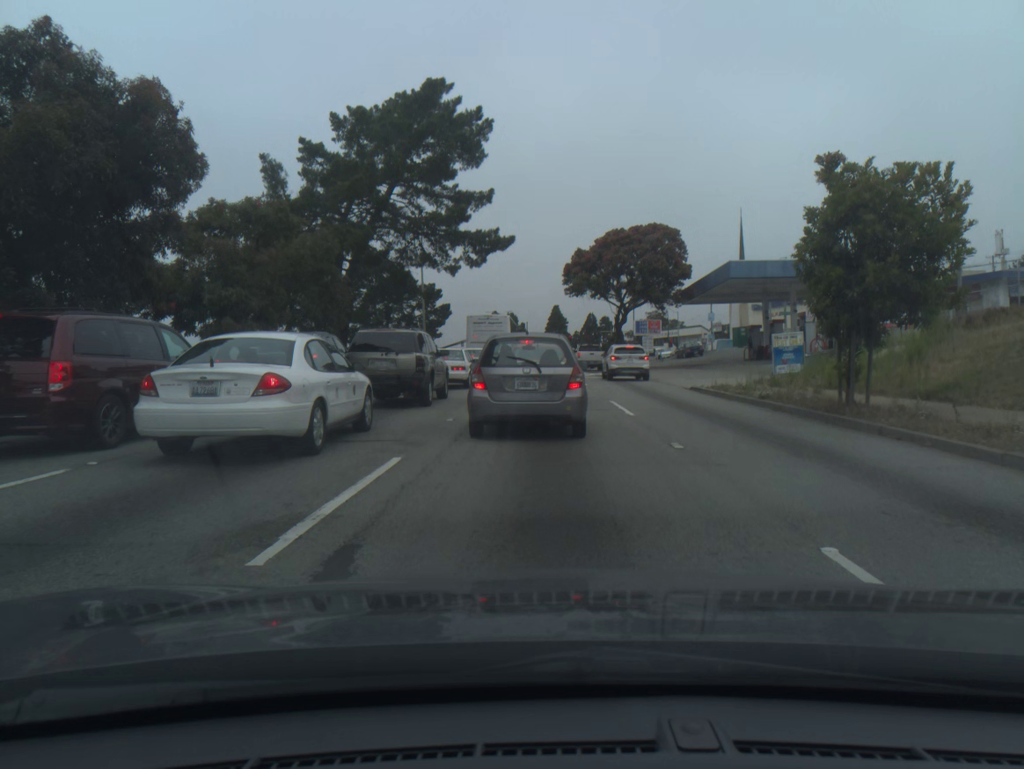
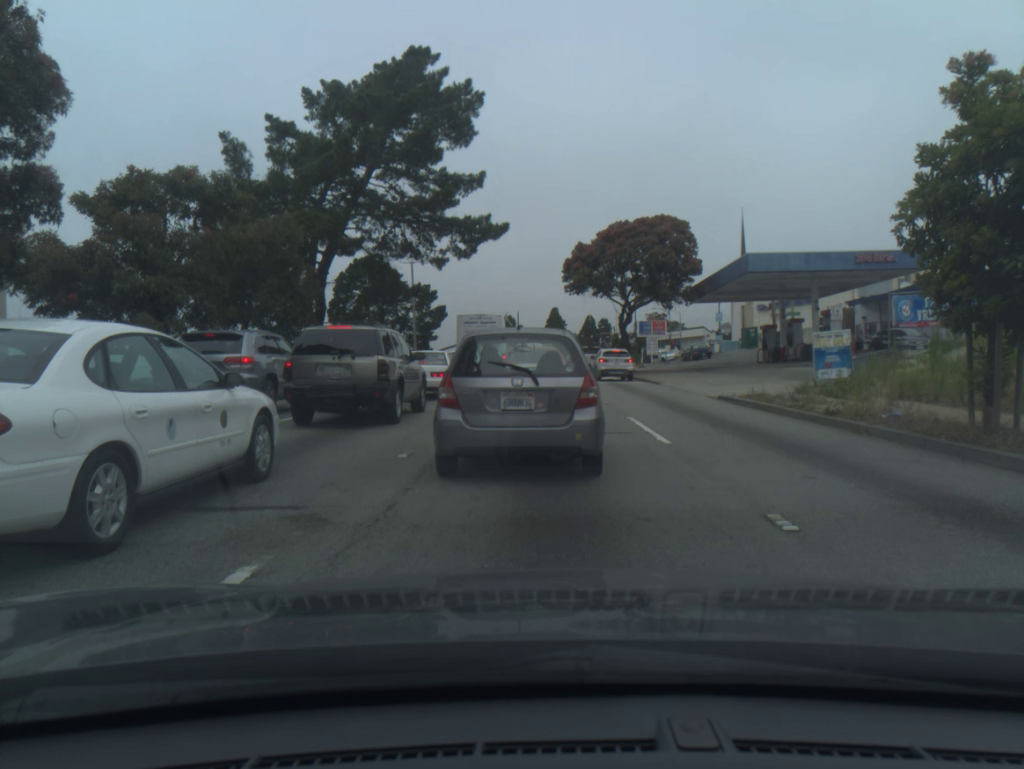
(0.0, +4.5) m; 0°
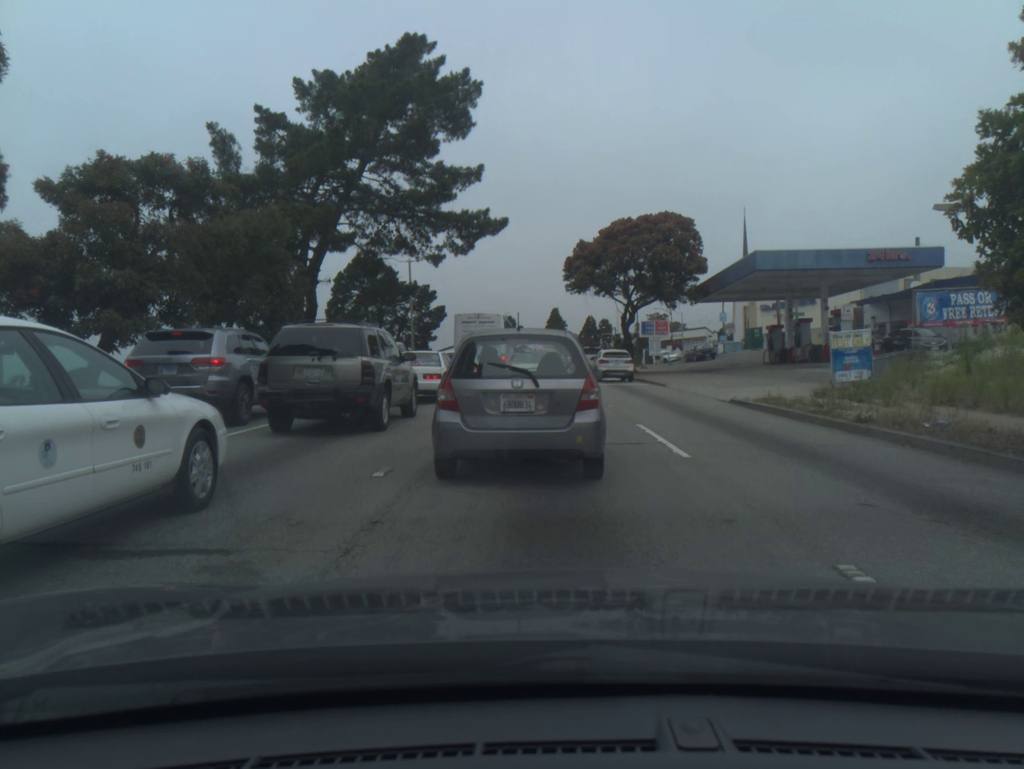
(0.0, +1.4) m; 0°
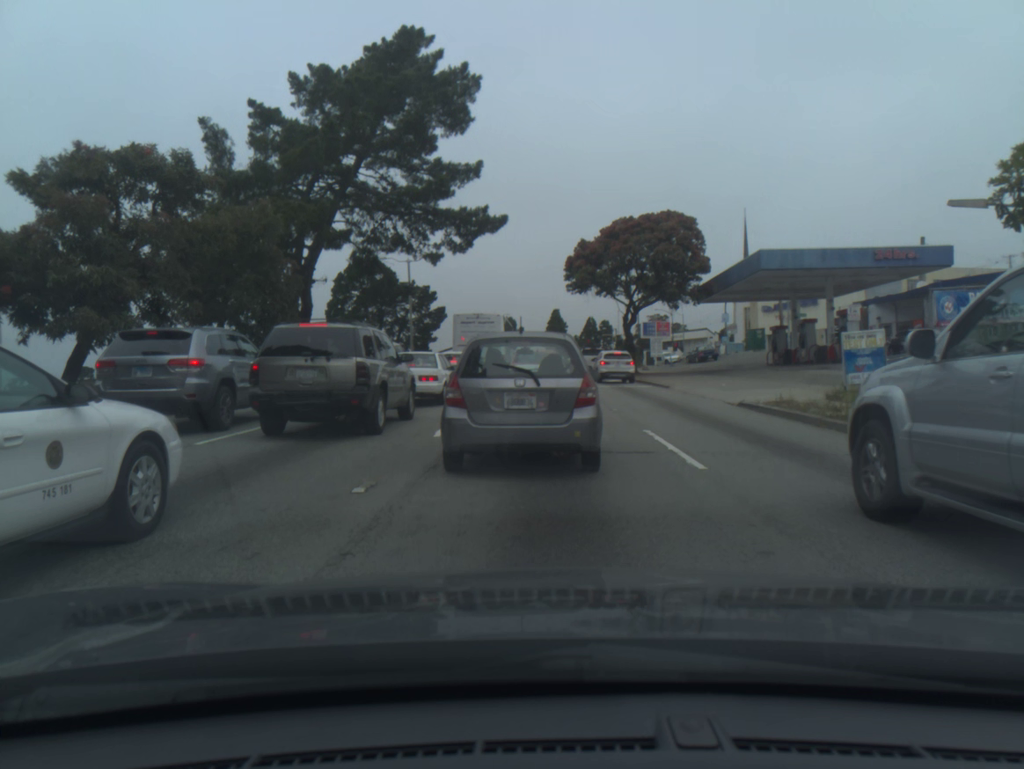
(0.0, +0.9) m; 0°
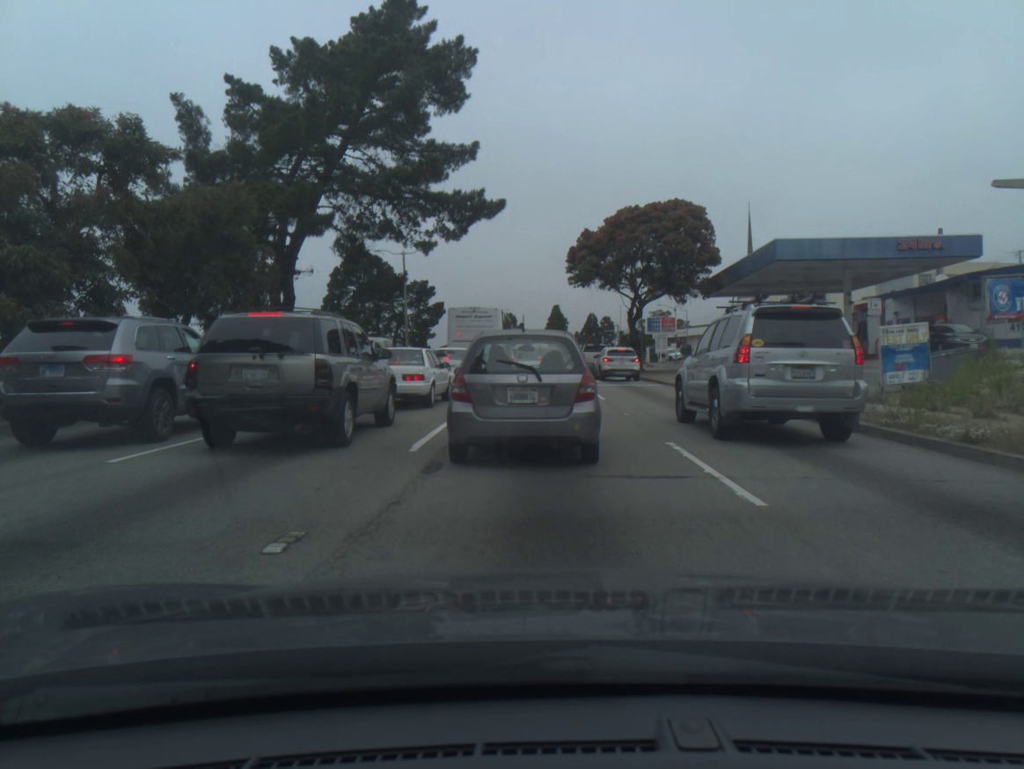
(0.0, +2.2) m; 0°
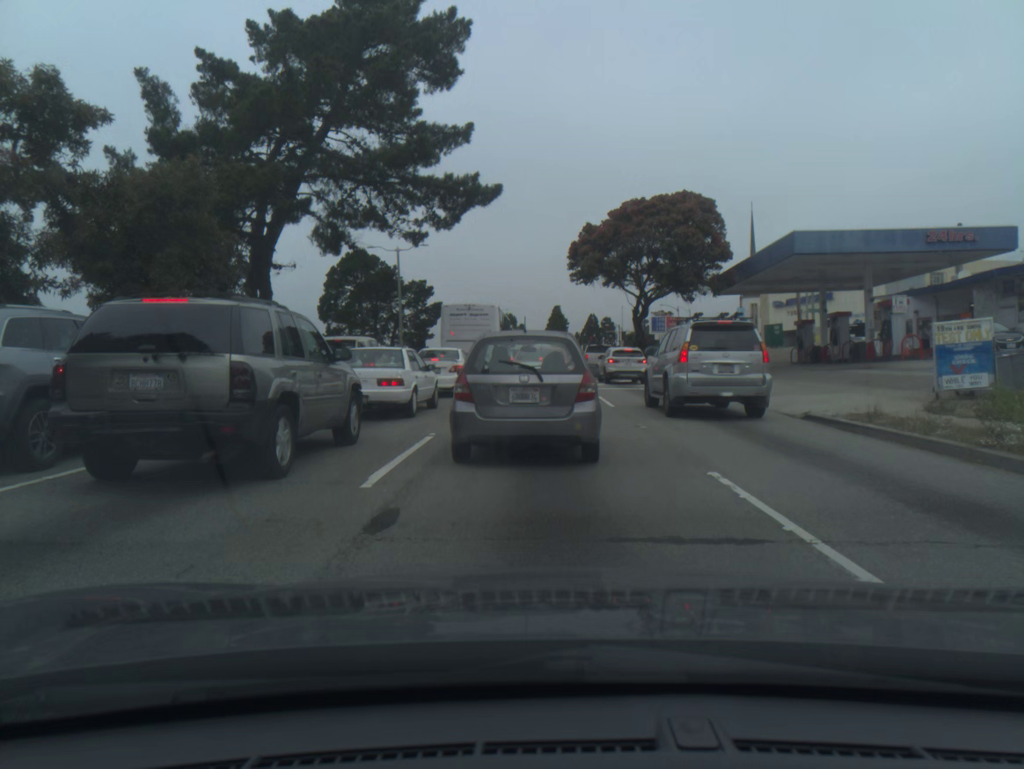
(0.0, +2.7) m; 0°
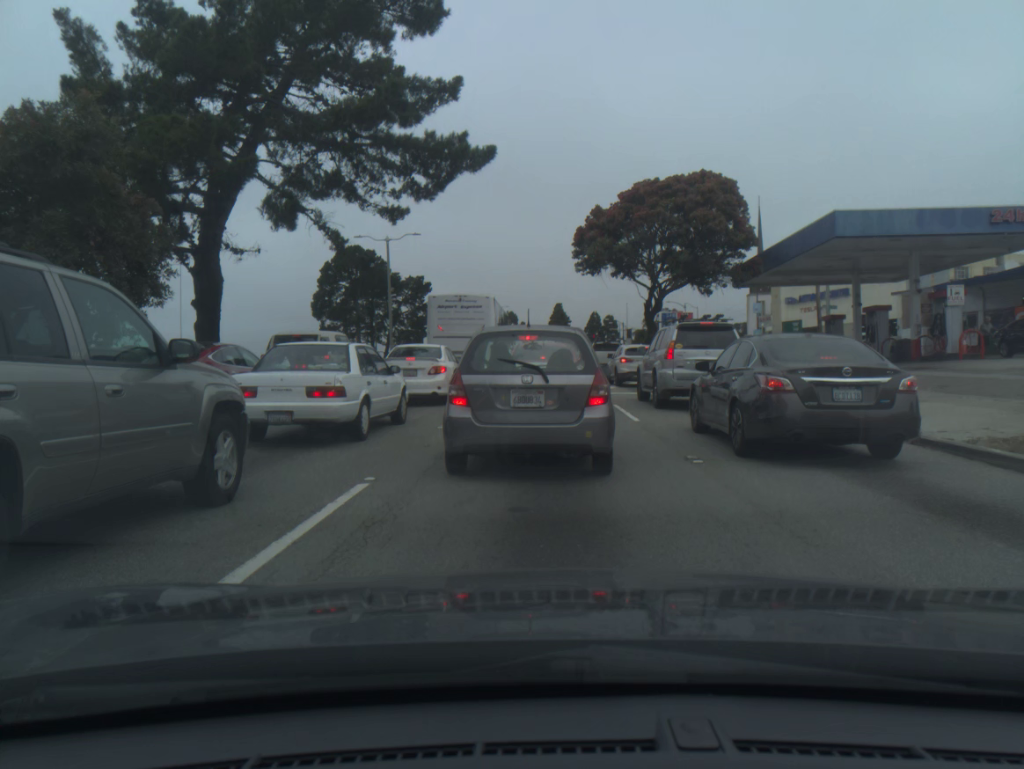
(-0.1, +4.4) m; 0°
